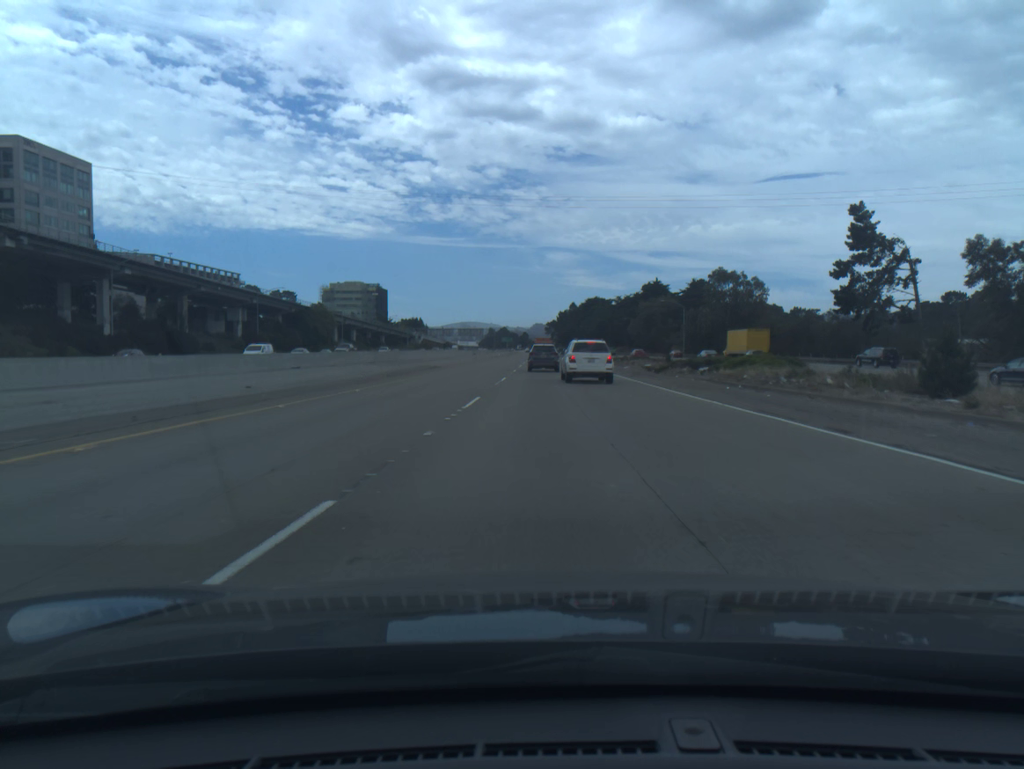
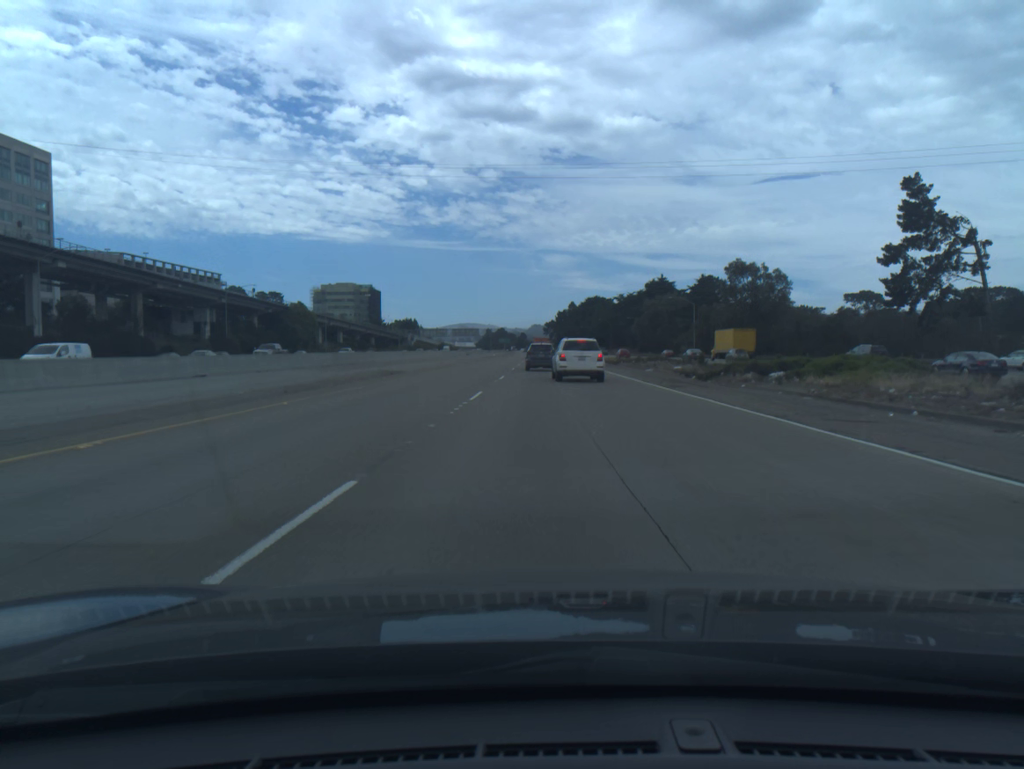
(0.0, +14.0) m; 0°
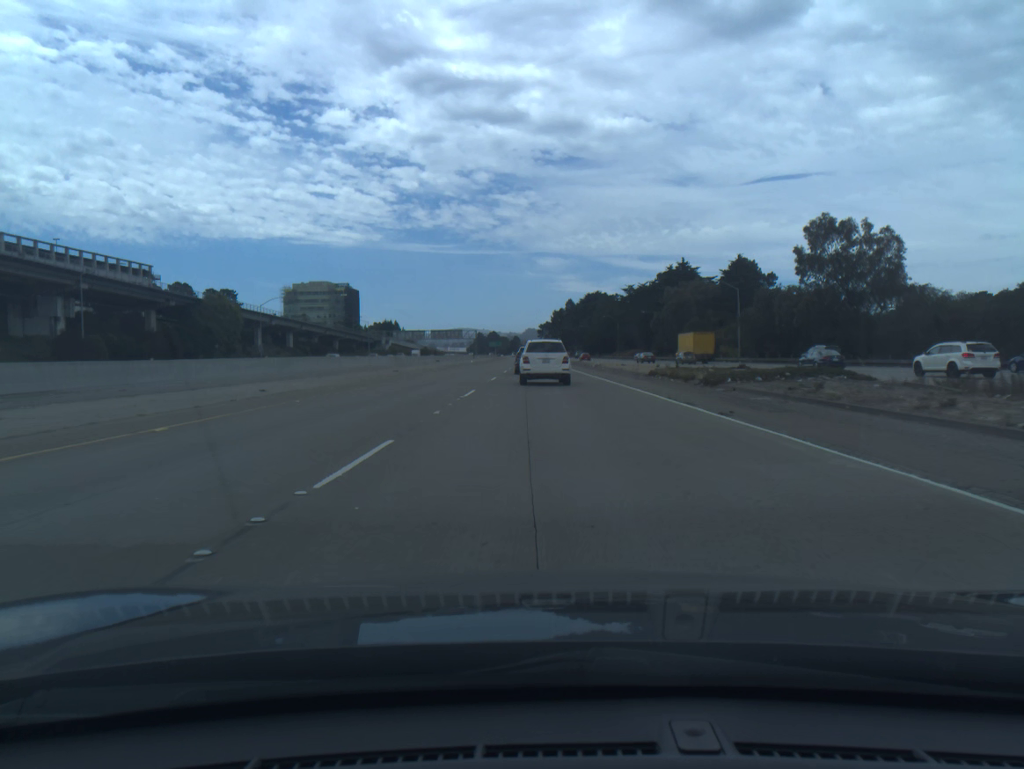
(+0.1, +40.8) m; 0°
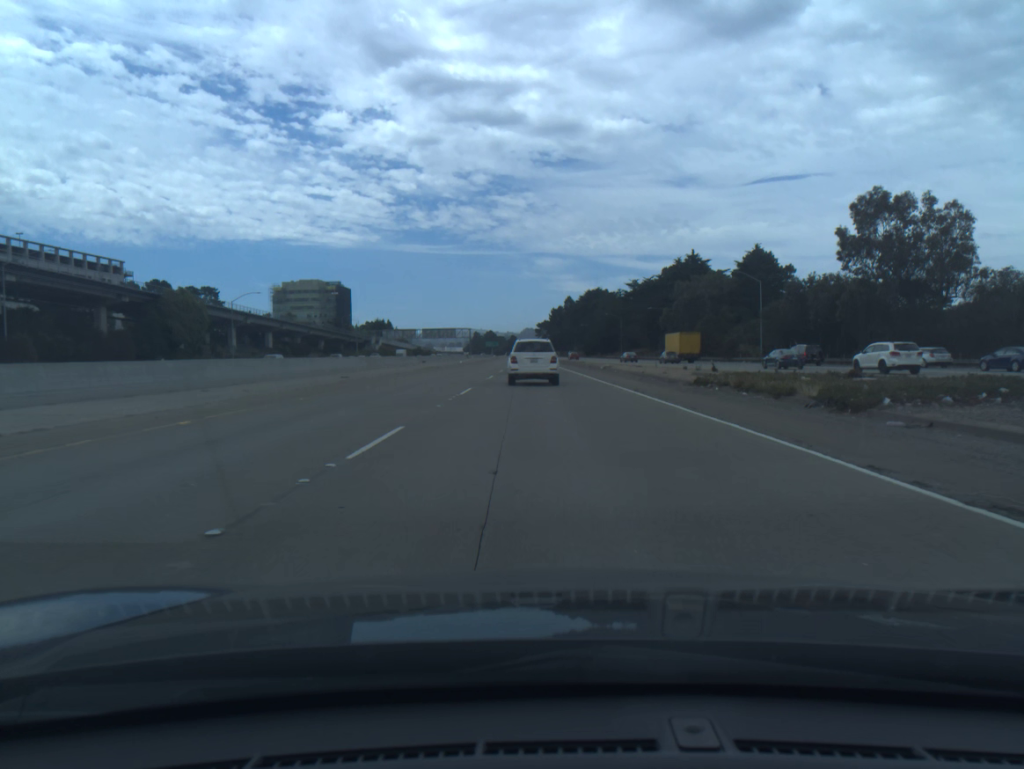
(0.0, +13.1) m; 0°
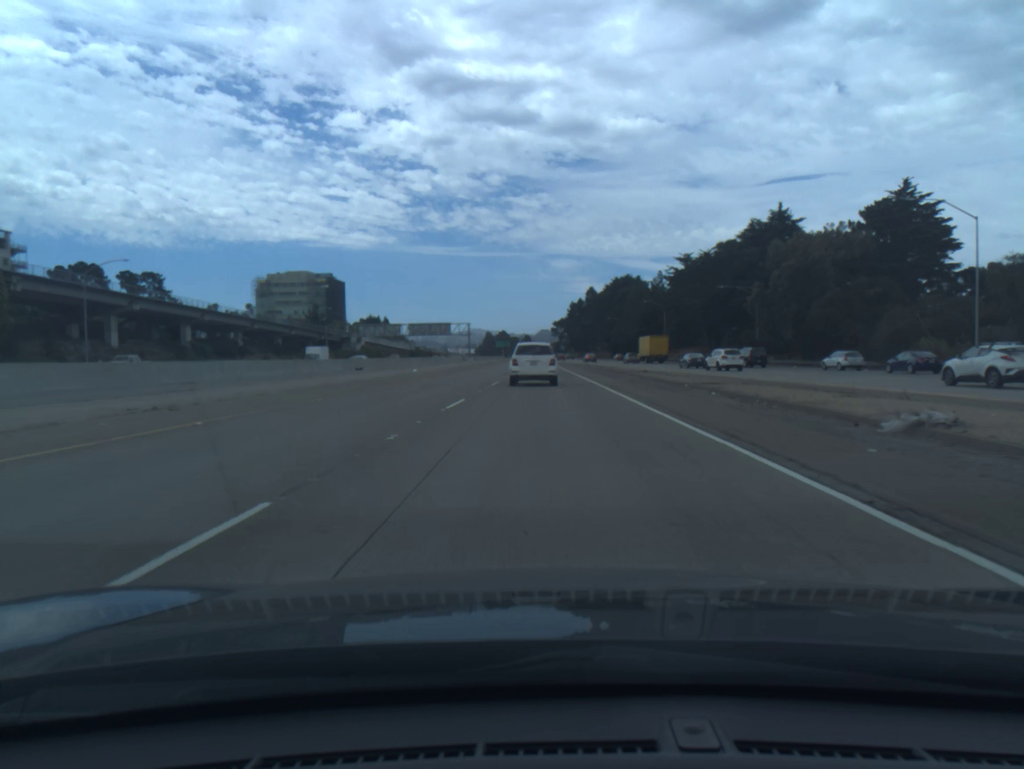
(-0.4, +50.4) m; -1°
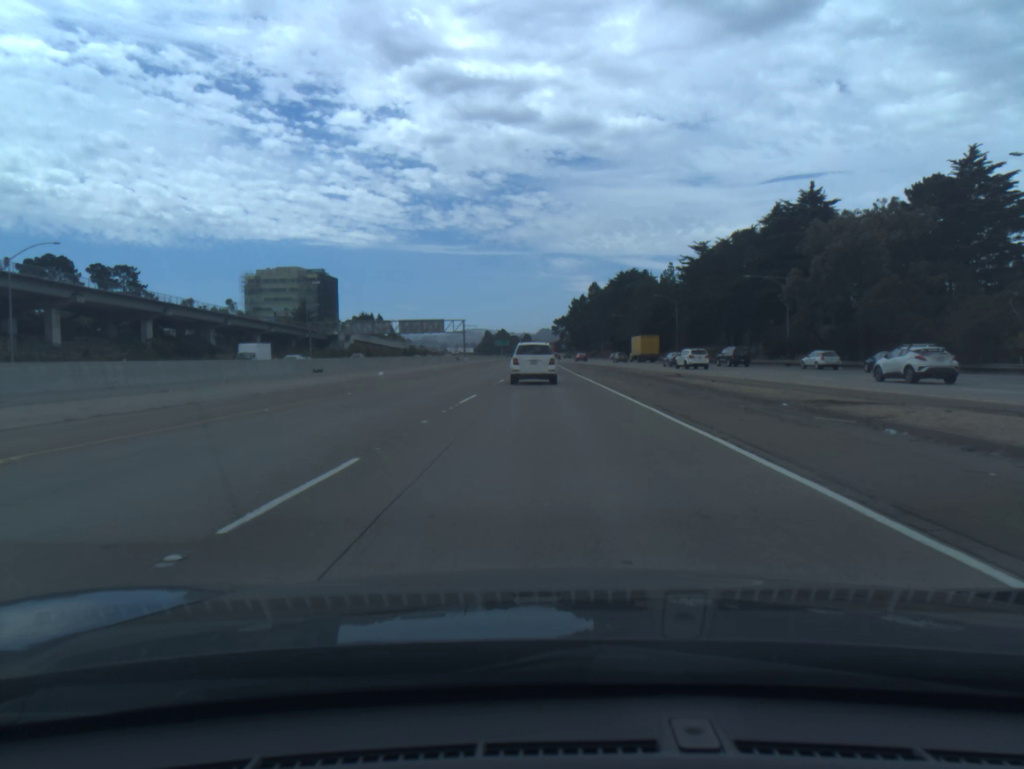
(0.0, +12.3) m; 0°
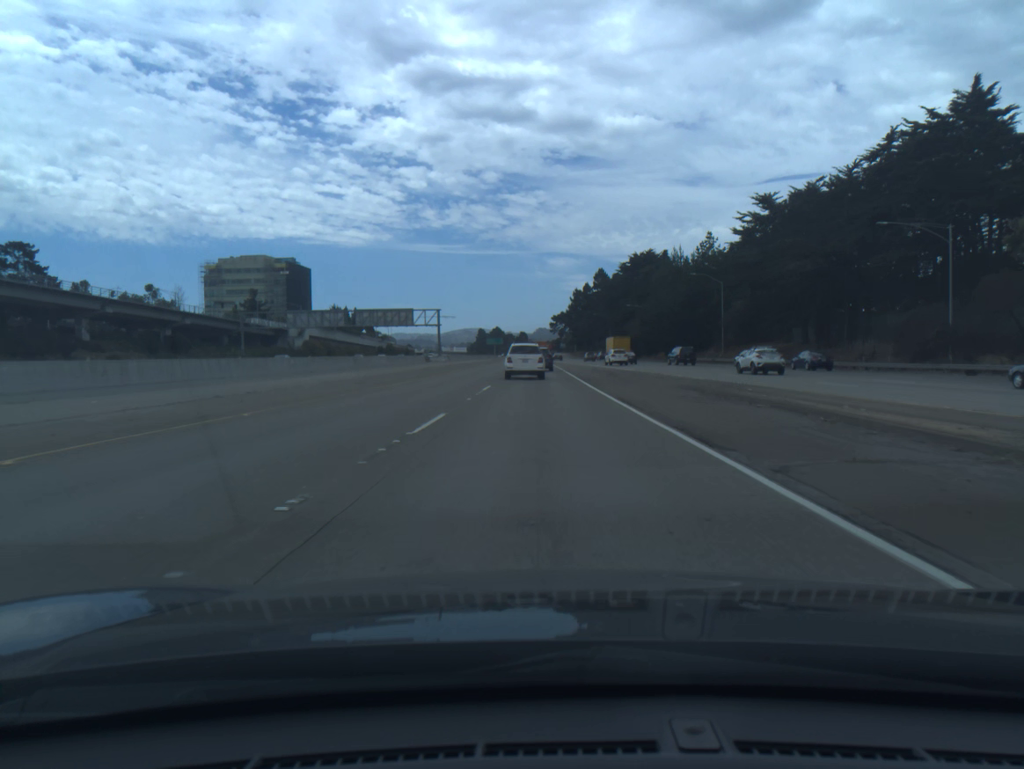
(+0.1, +36.8) m; 0°
